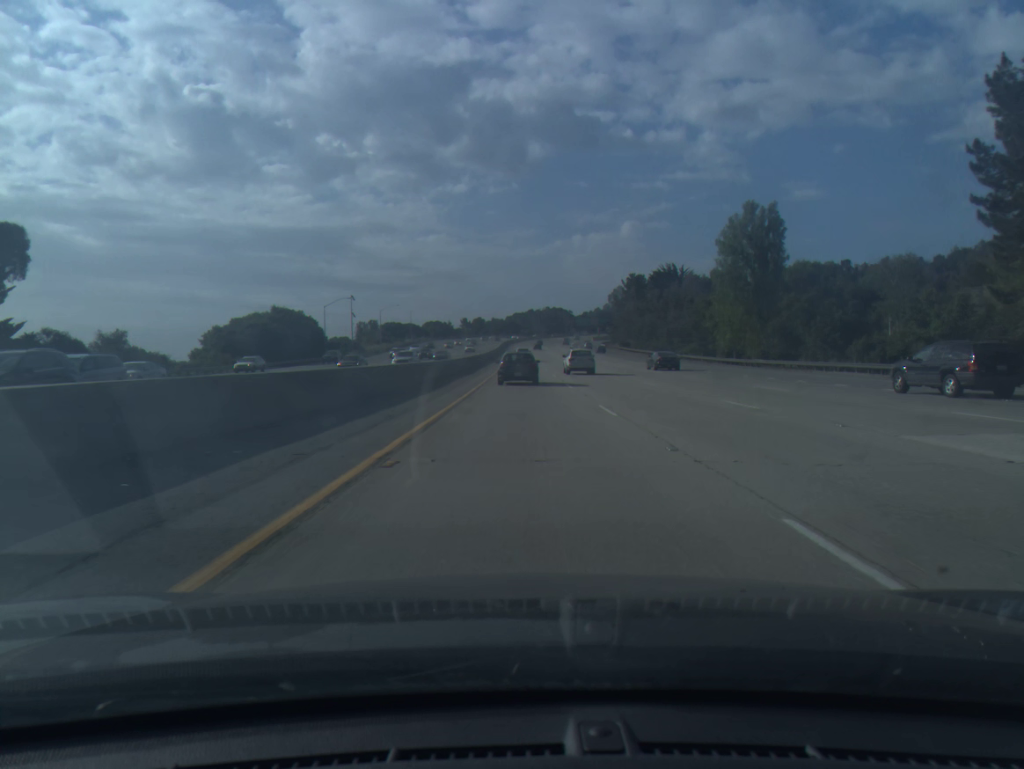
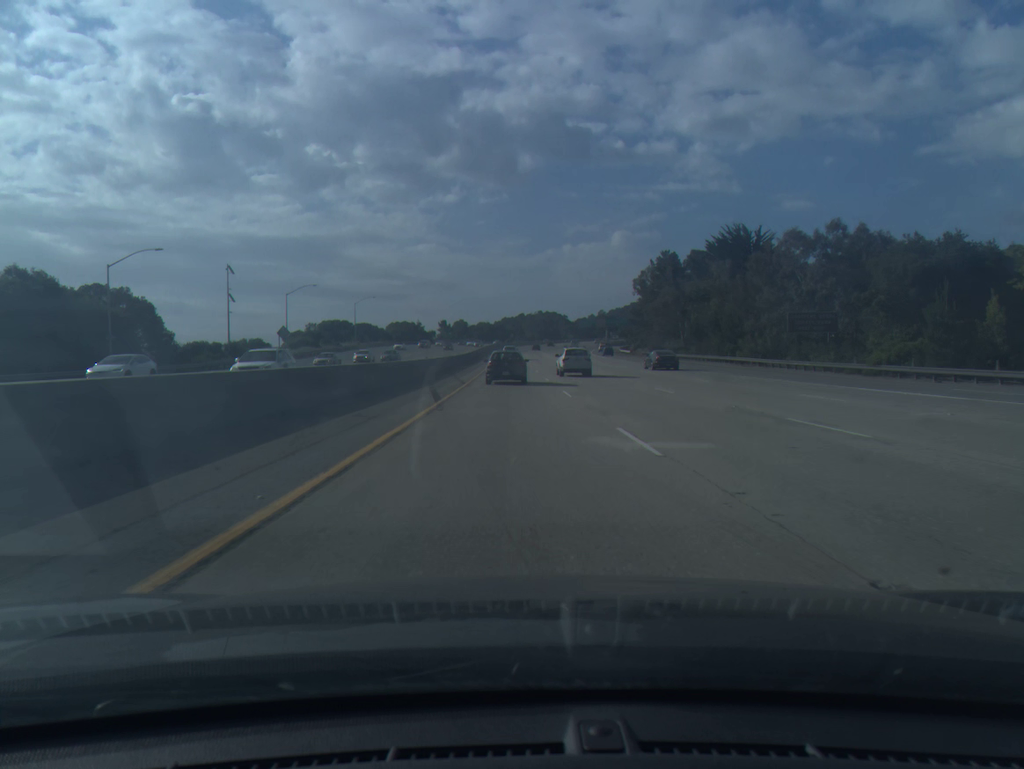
(+0.2, +63.7) m; +1°
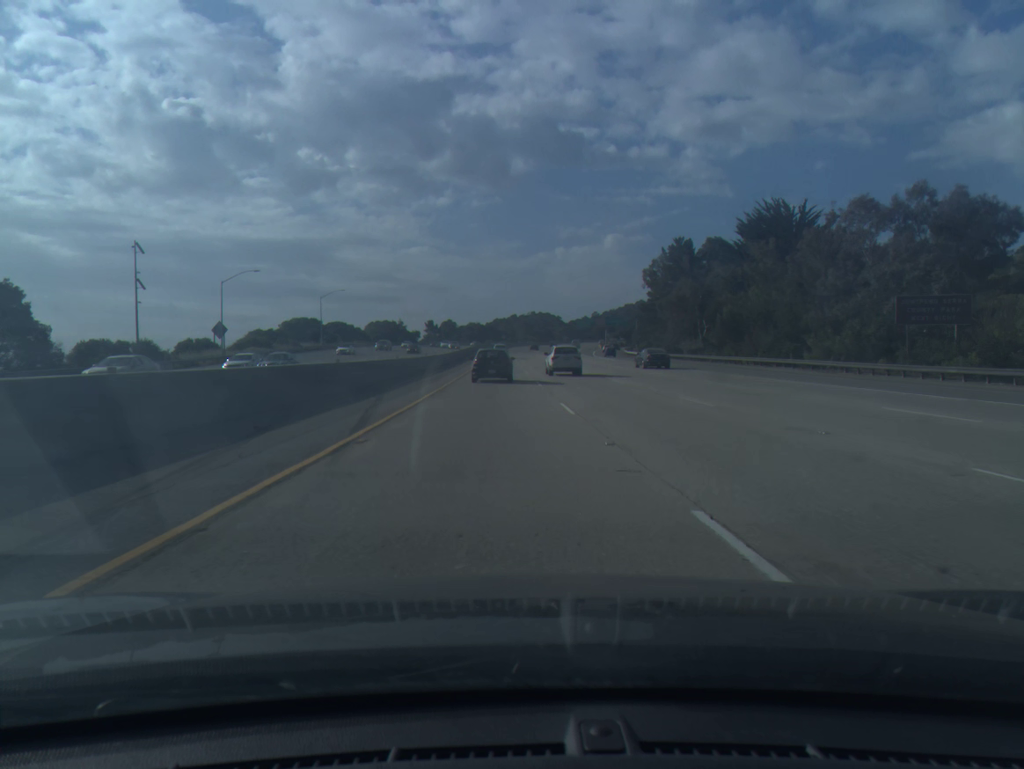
(+0.1, +21.4) m; +1°
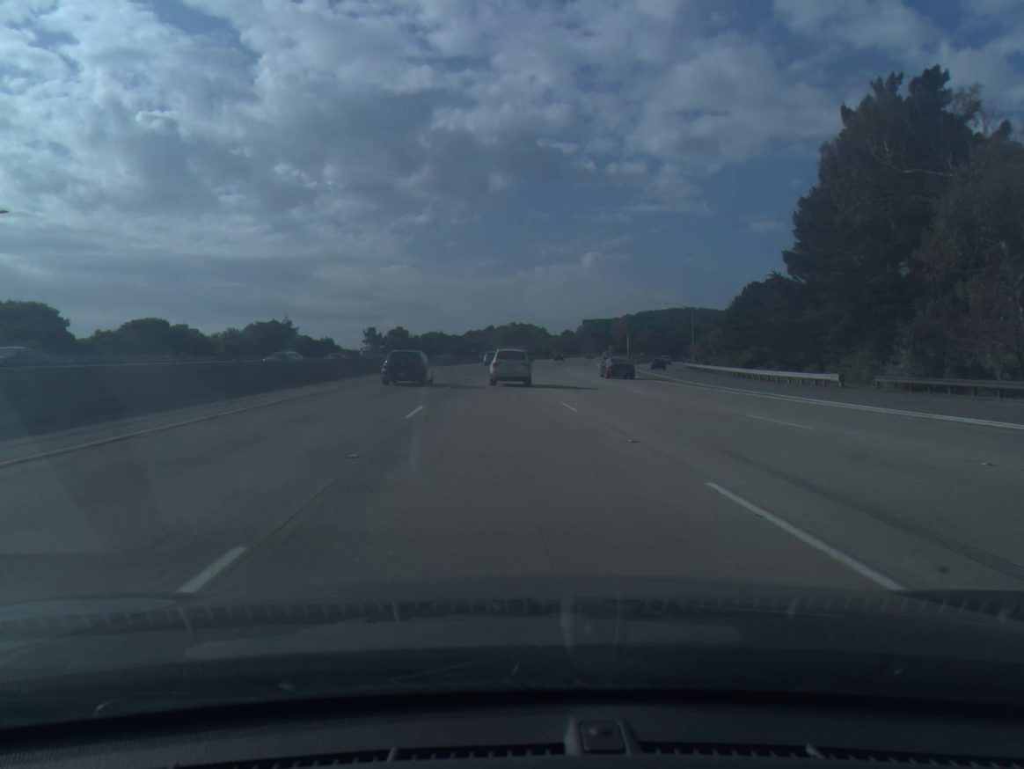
(+1.2, +86.4) m; +2°
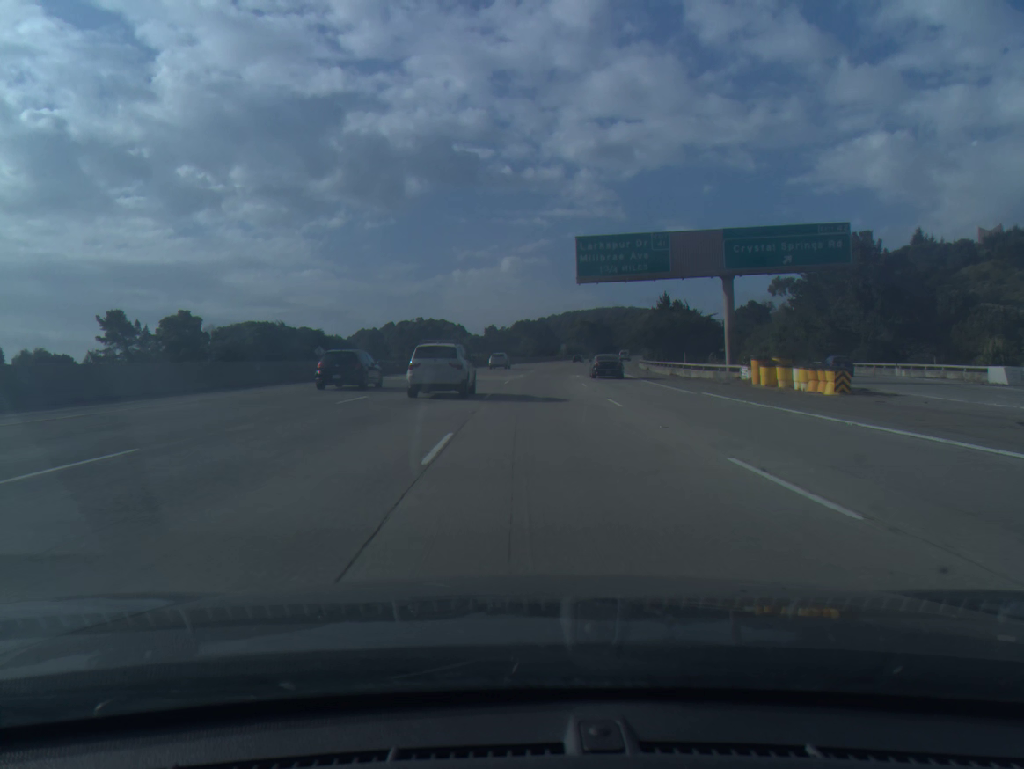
(+4.1, +108.2) m; +6°
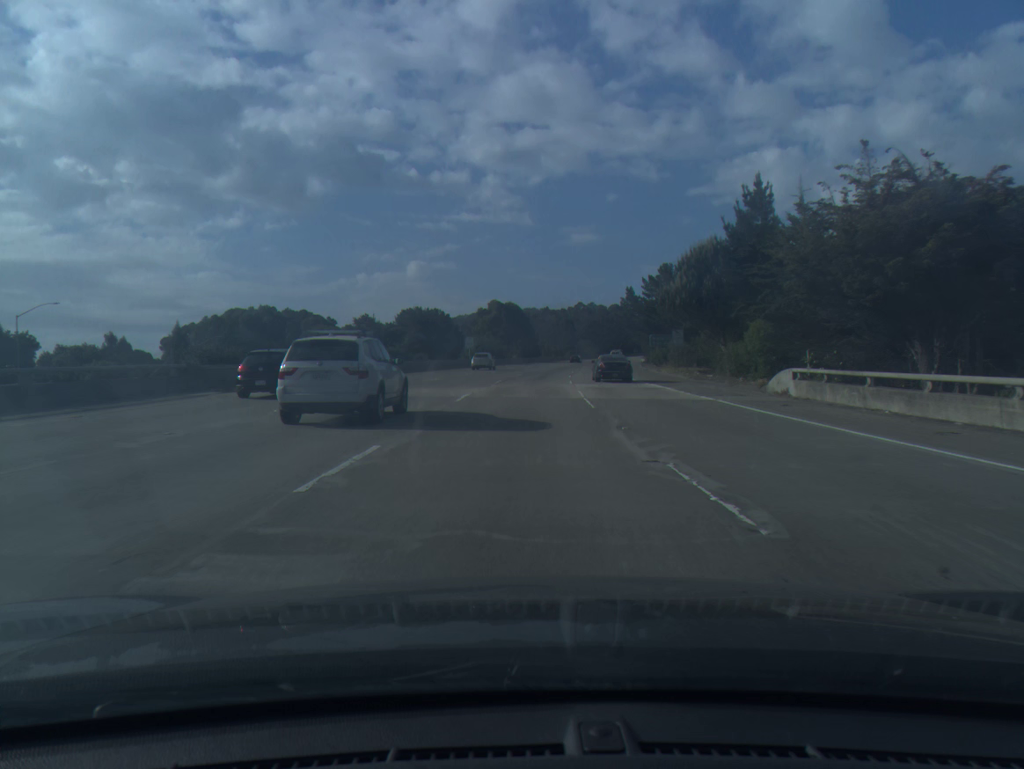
(+5.1, +87.2) m; +7°
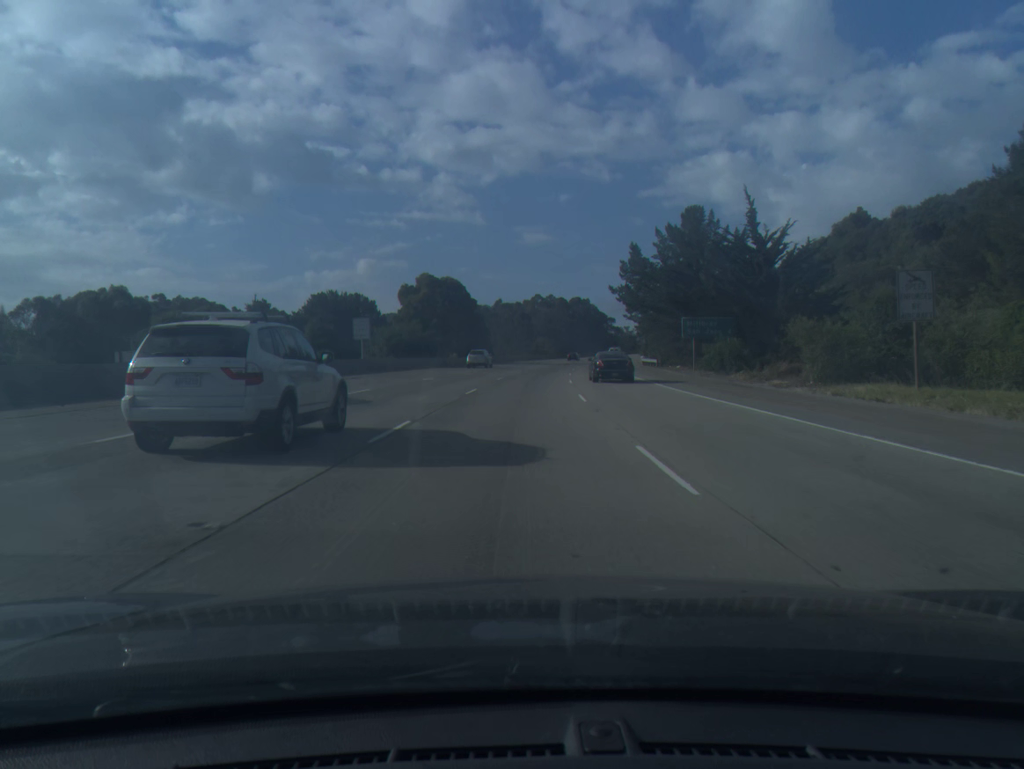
(+1.3, +43.8) m; +4°
